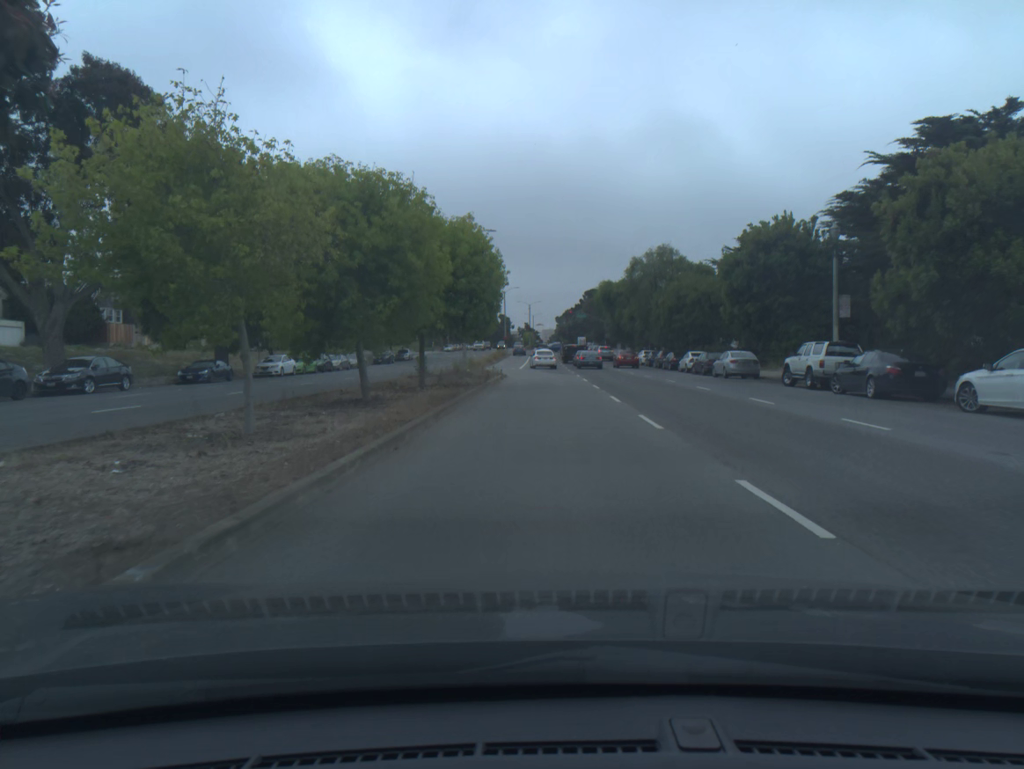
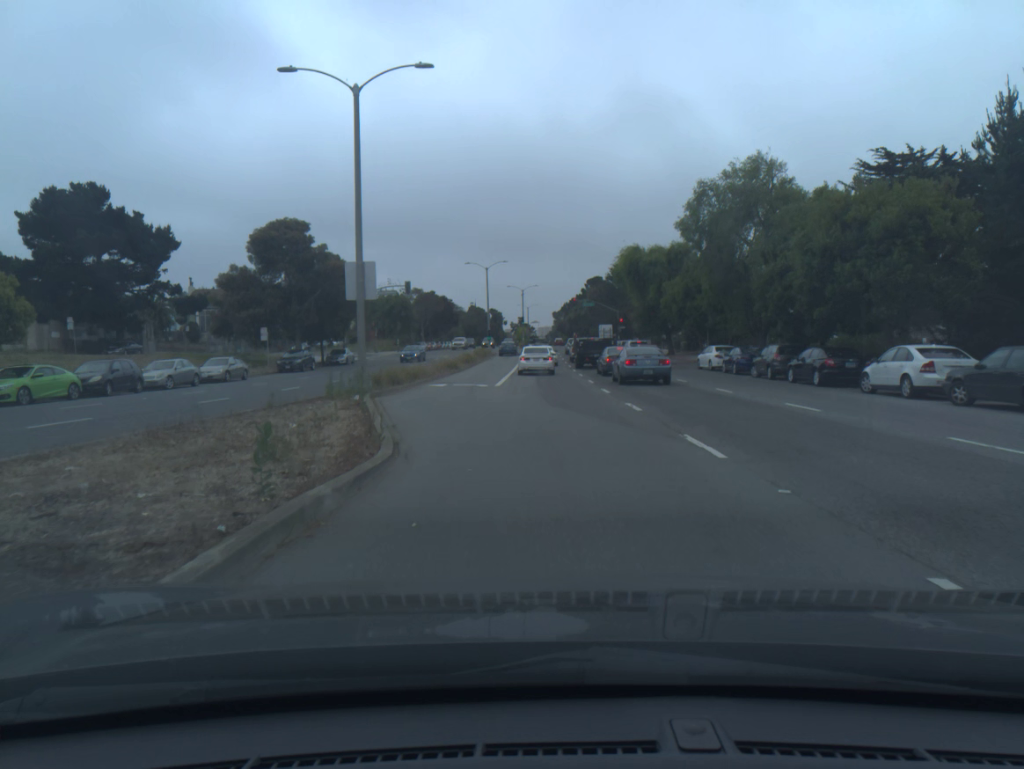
(-0.1, +31.9) m; 0°
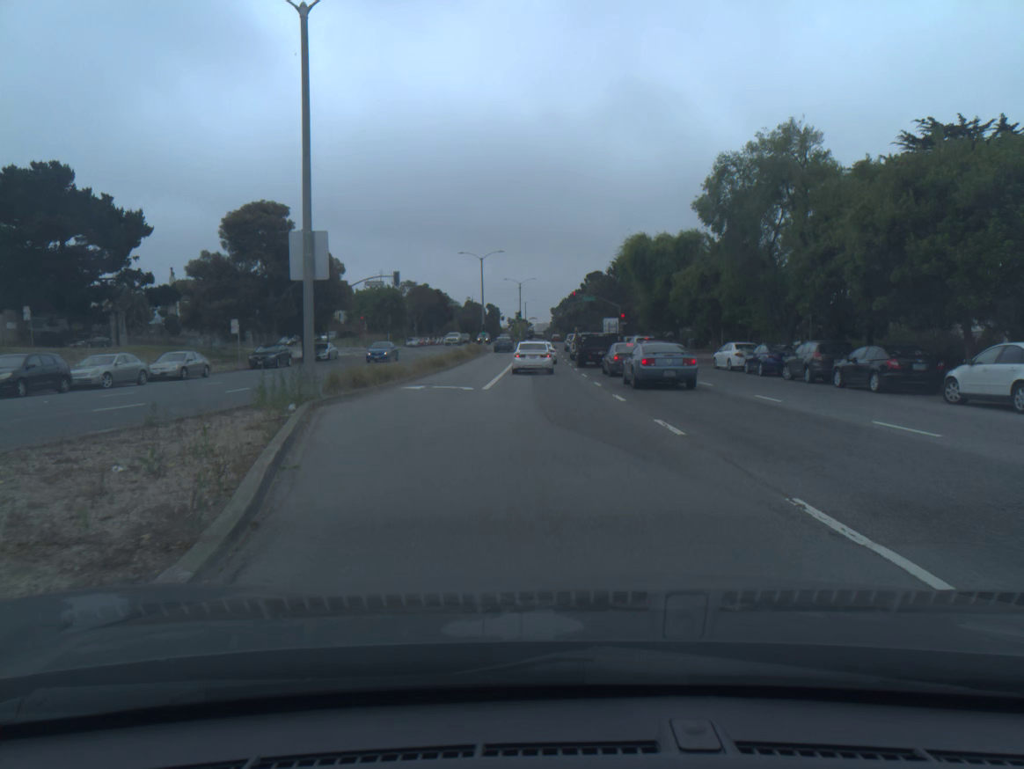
(0.0, +5.2) m; 0°
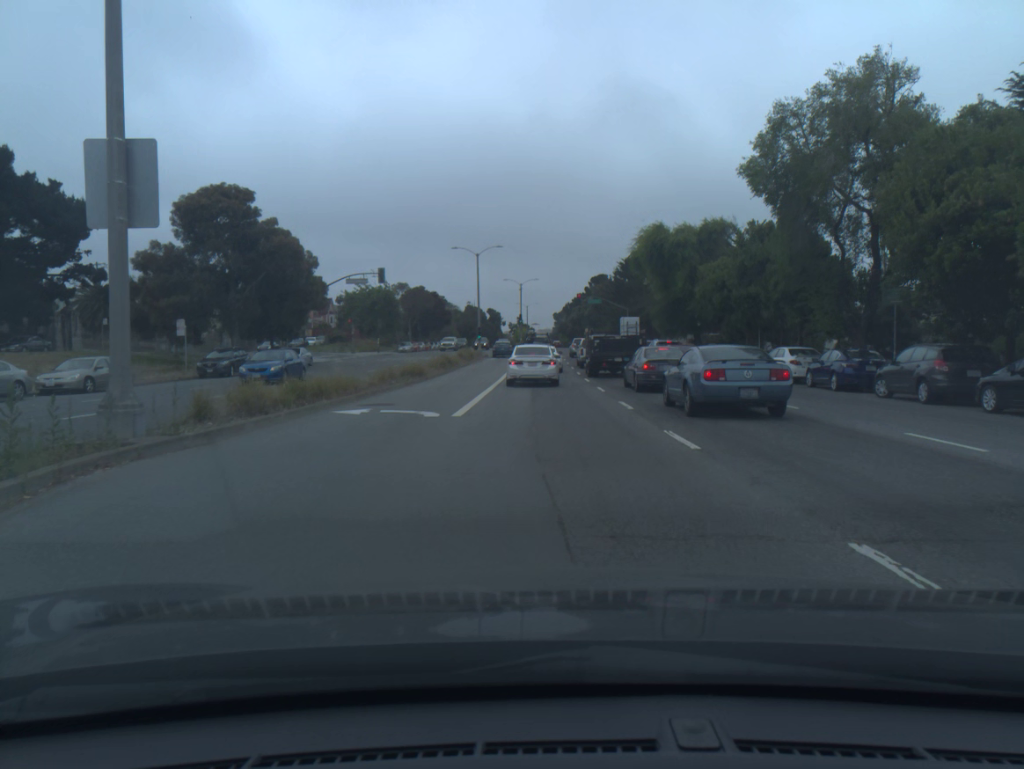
(0.0, +8.6) m; 0°
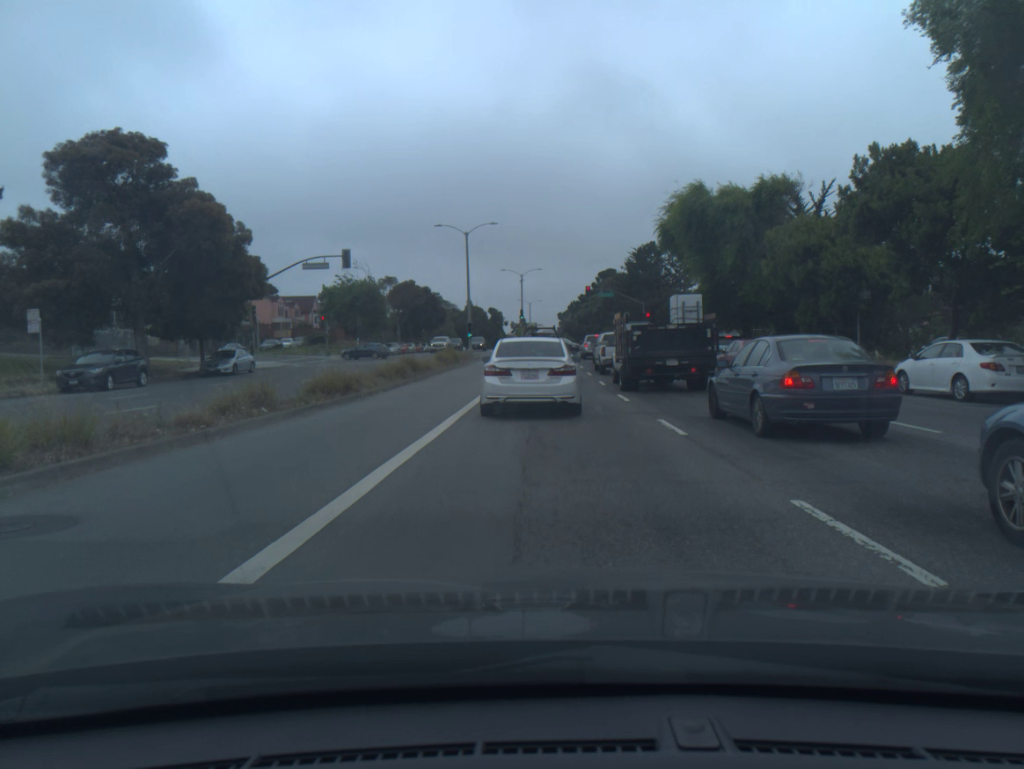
(-0.1, +13.4) m; -1°
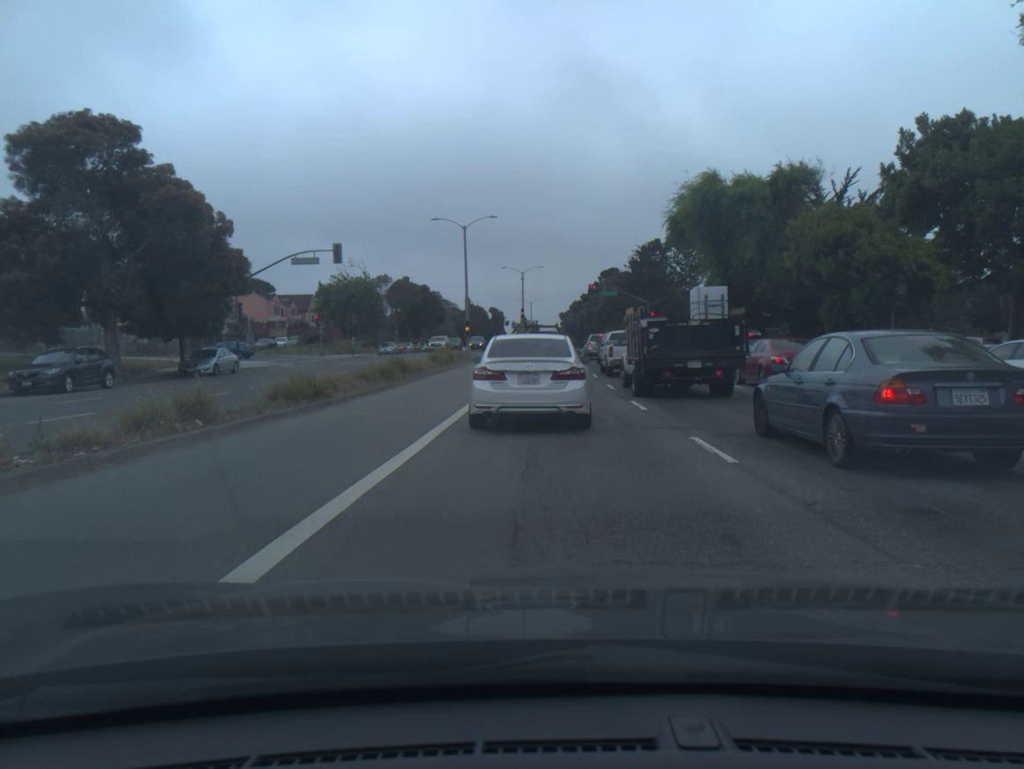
(0.0, +2.9) m; 0°
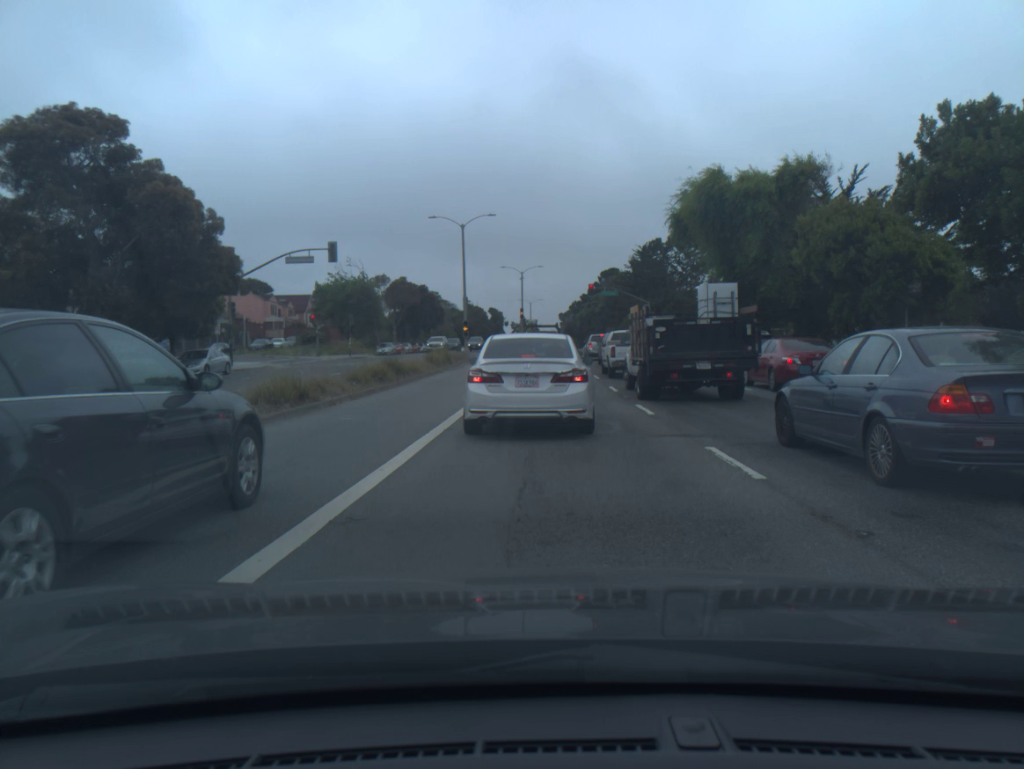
(0.0, +1.1) m; 0°
